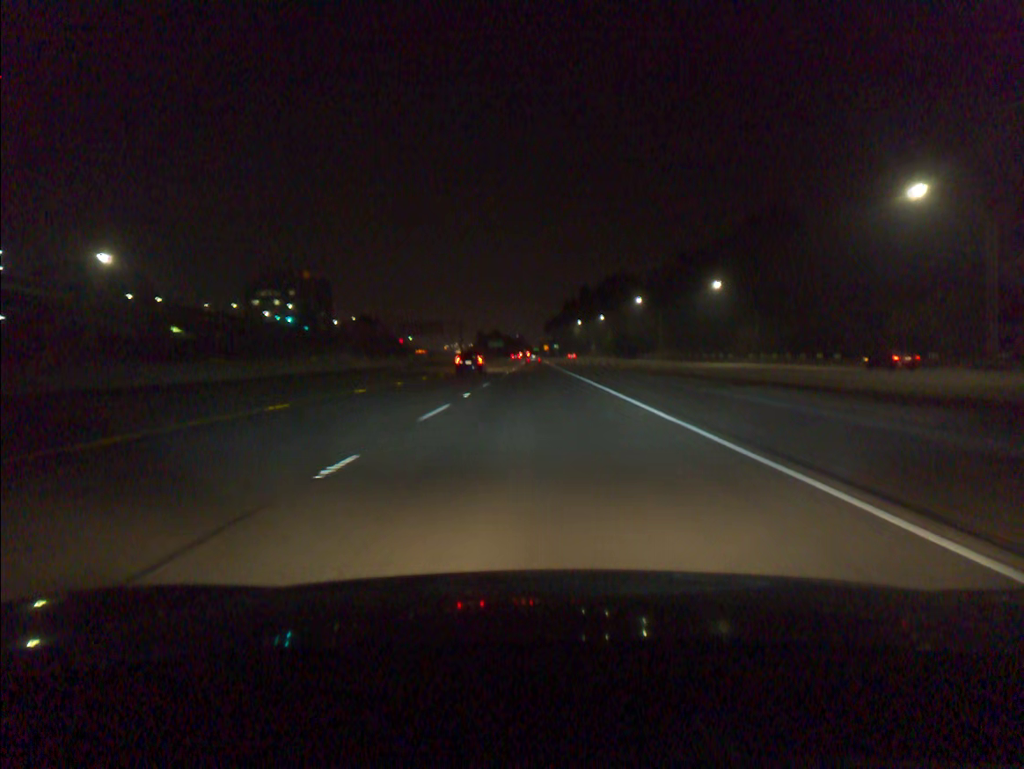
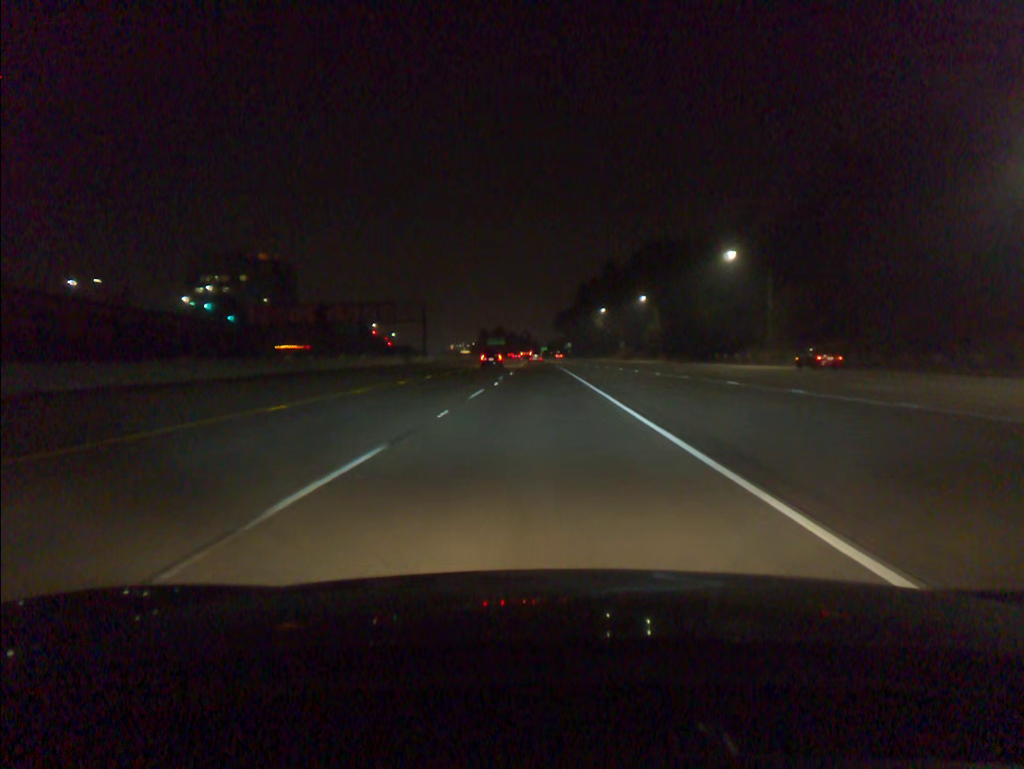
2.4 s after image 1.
(-0.2, +66.8) m; -1°
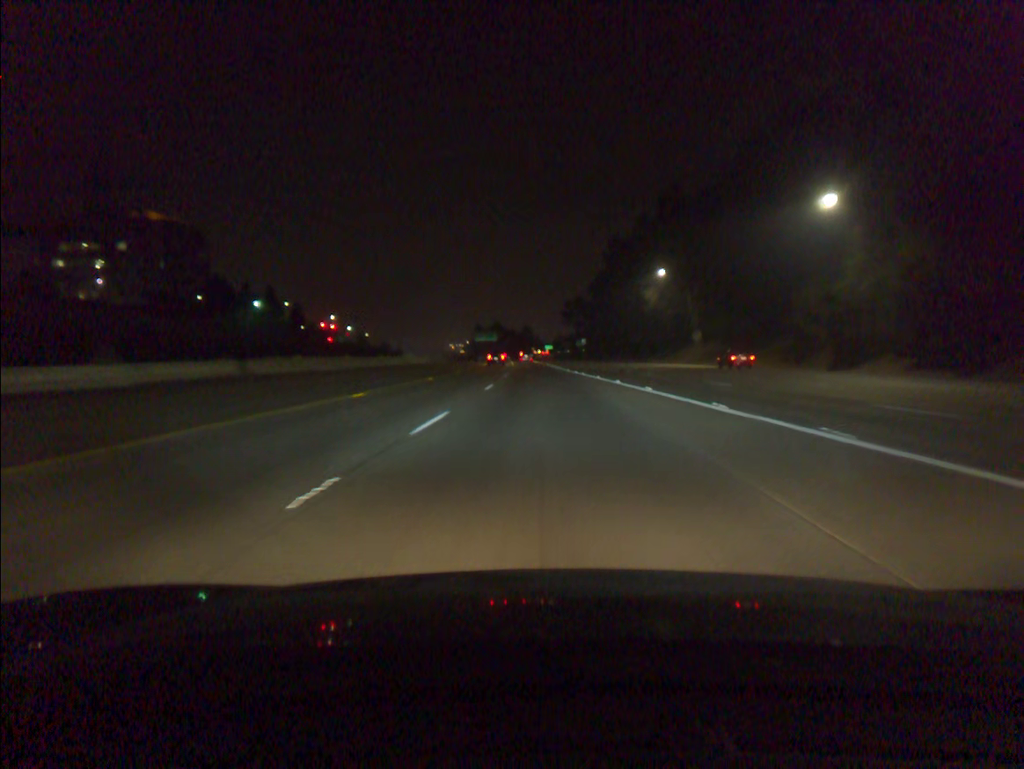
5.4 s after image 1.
(-0.3, +83.6) m; 0°
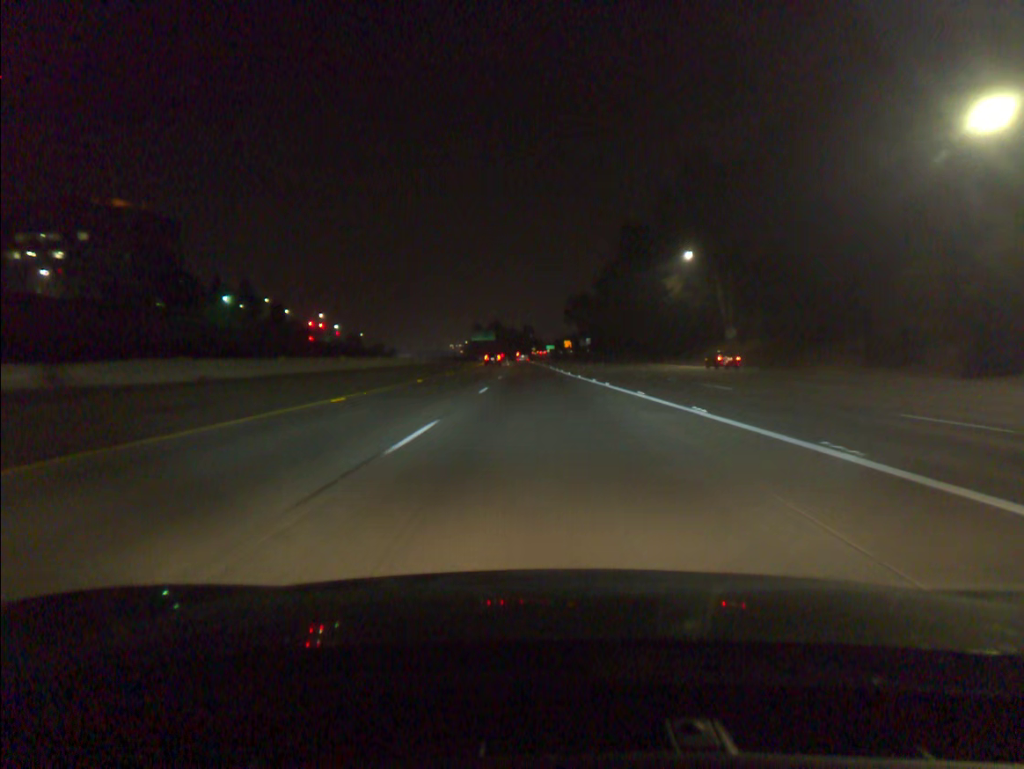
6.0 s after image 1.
(0.0, +16.8) m; 0°
